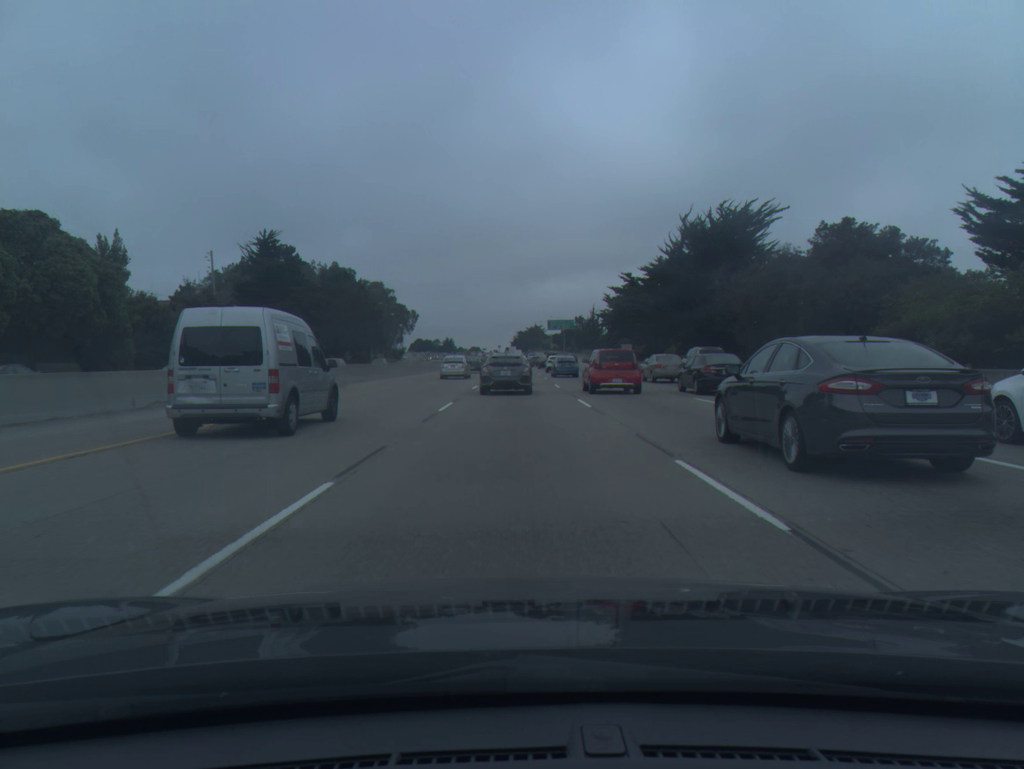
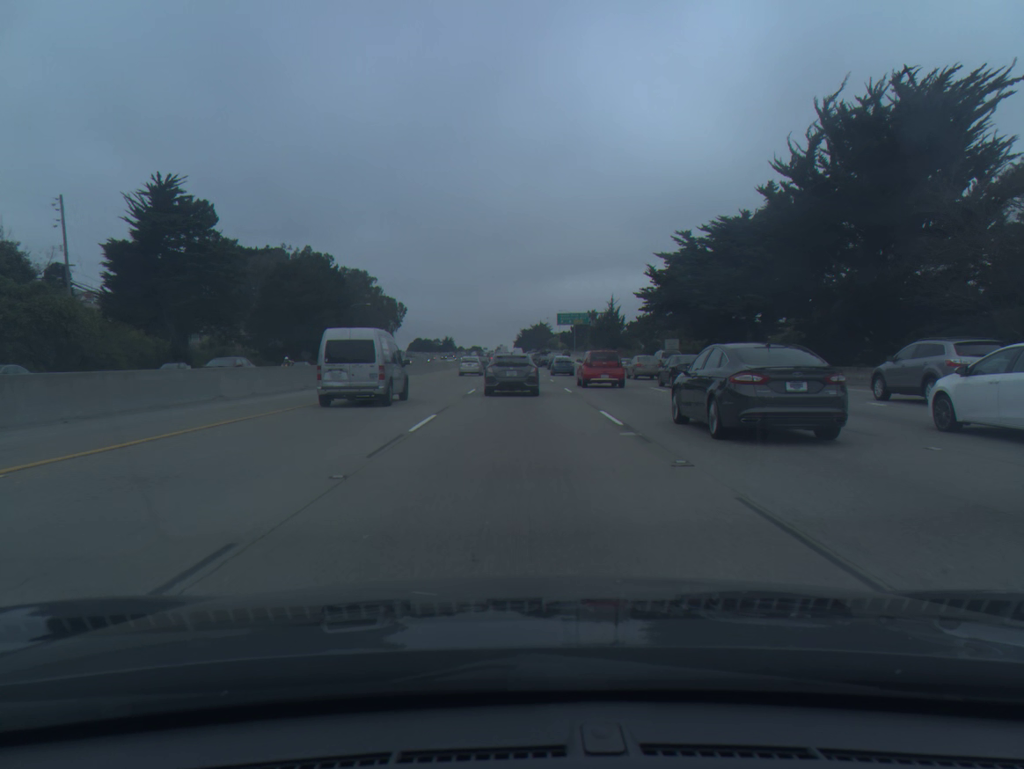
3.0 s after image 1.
(0.0, +34.7) m; 0°
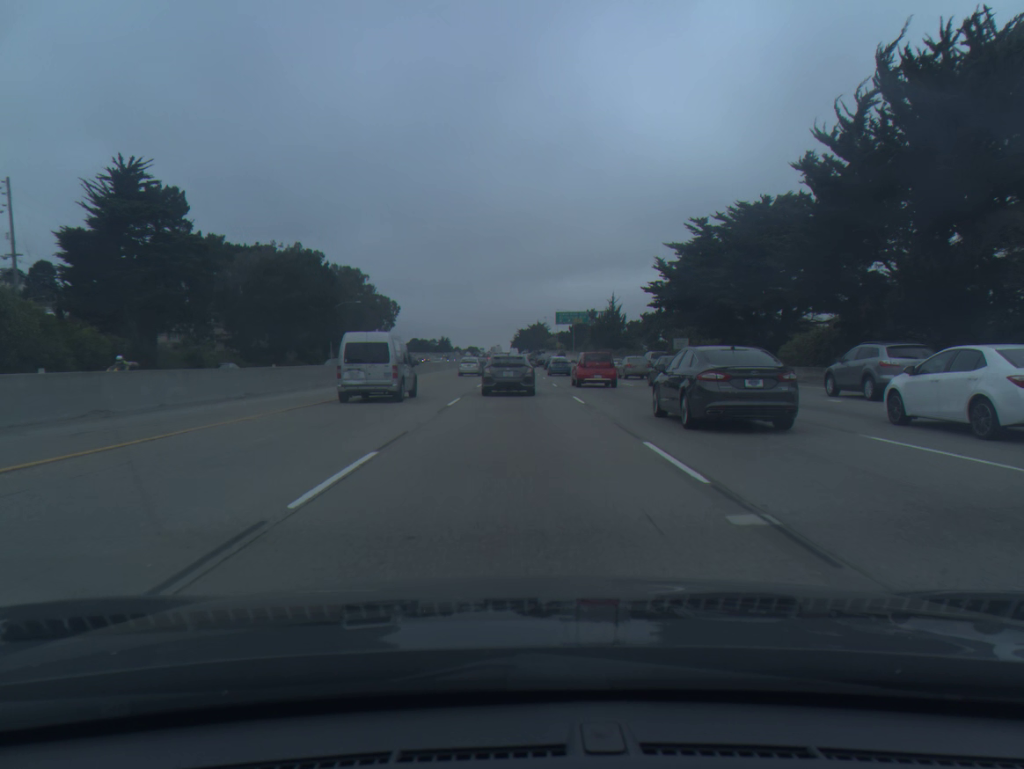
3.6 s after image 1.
(0.0, +6.7) m; 0°
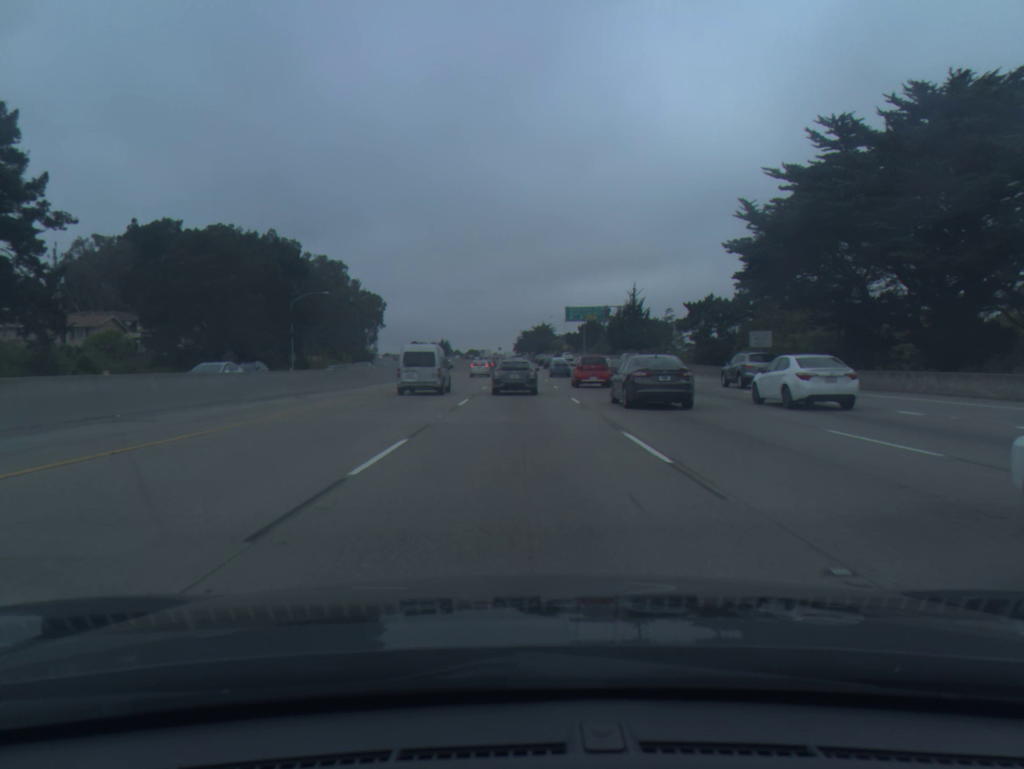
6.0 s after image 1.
(-0.1, +27.1) m; 0°
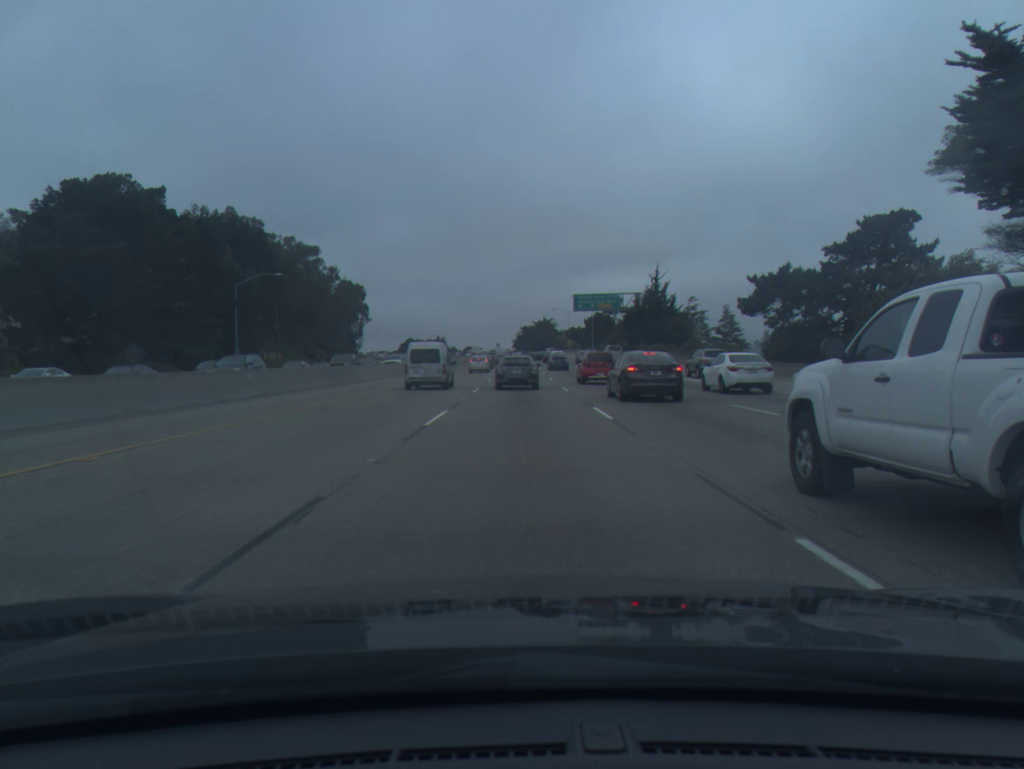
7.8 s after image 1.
(0.0, +22.7) m; 0°
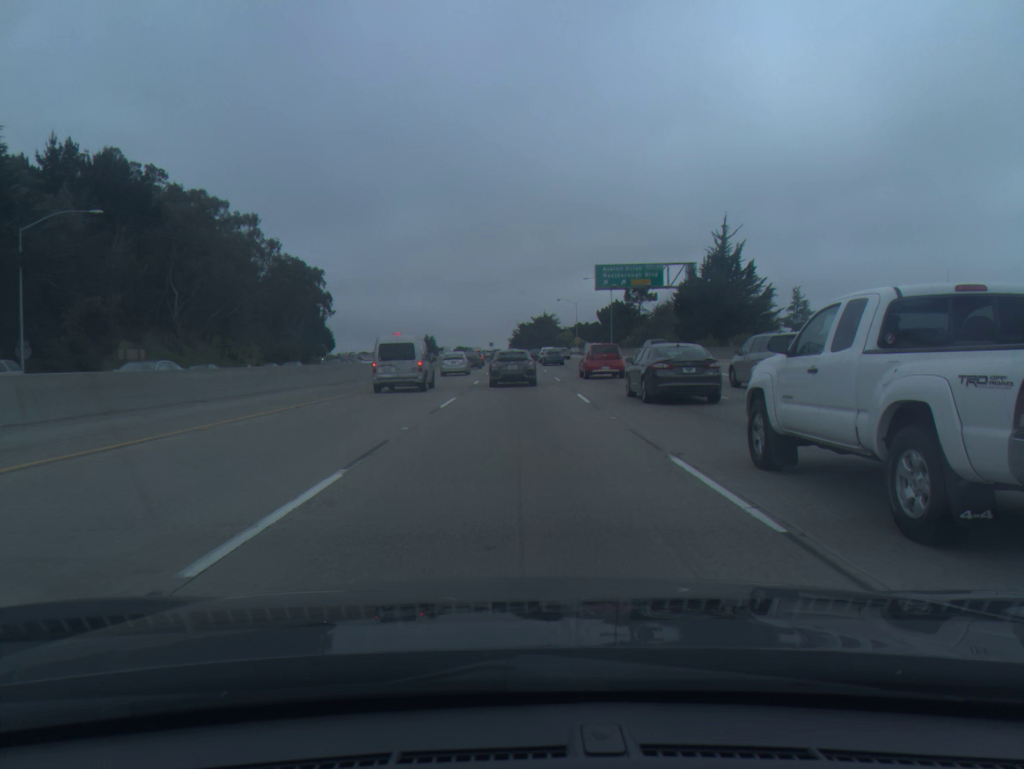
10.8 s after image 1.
(+0.1, +39.7) m; 0°
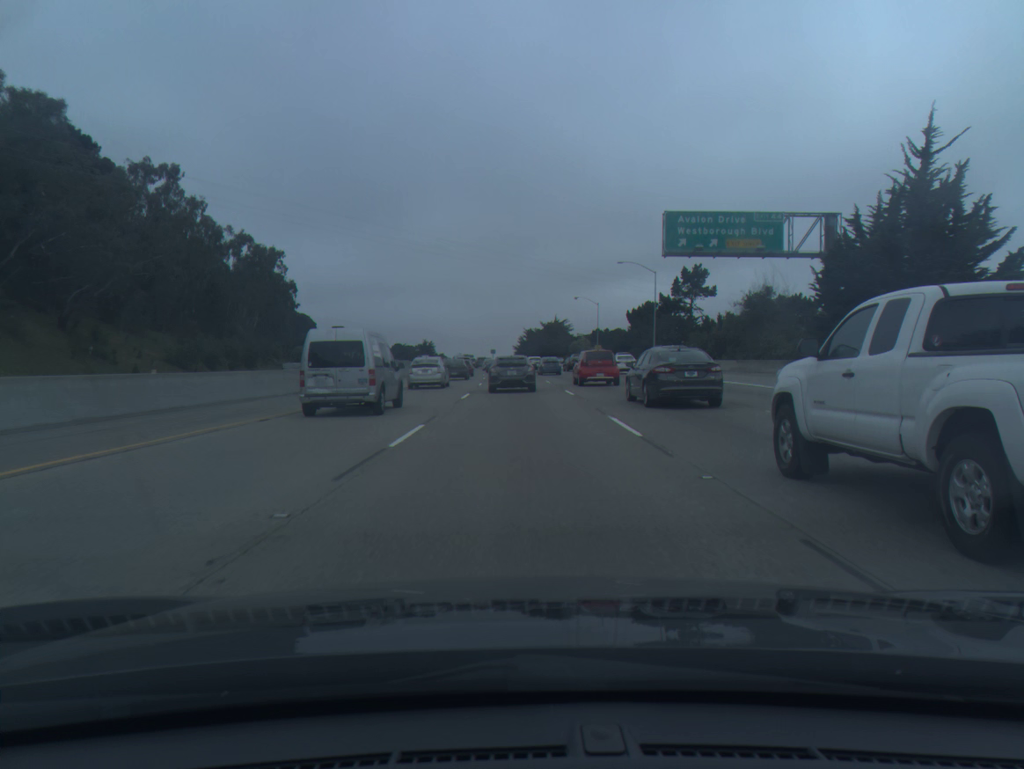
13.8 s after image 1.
(-0.2, +37.1) m; 0°
